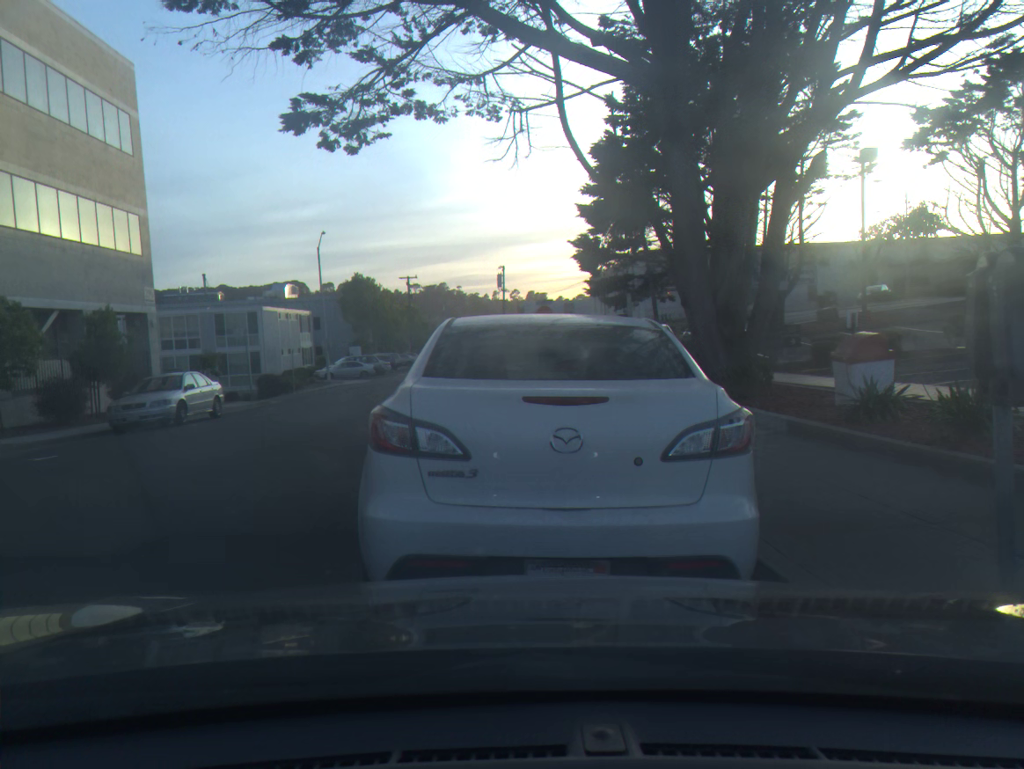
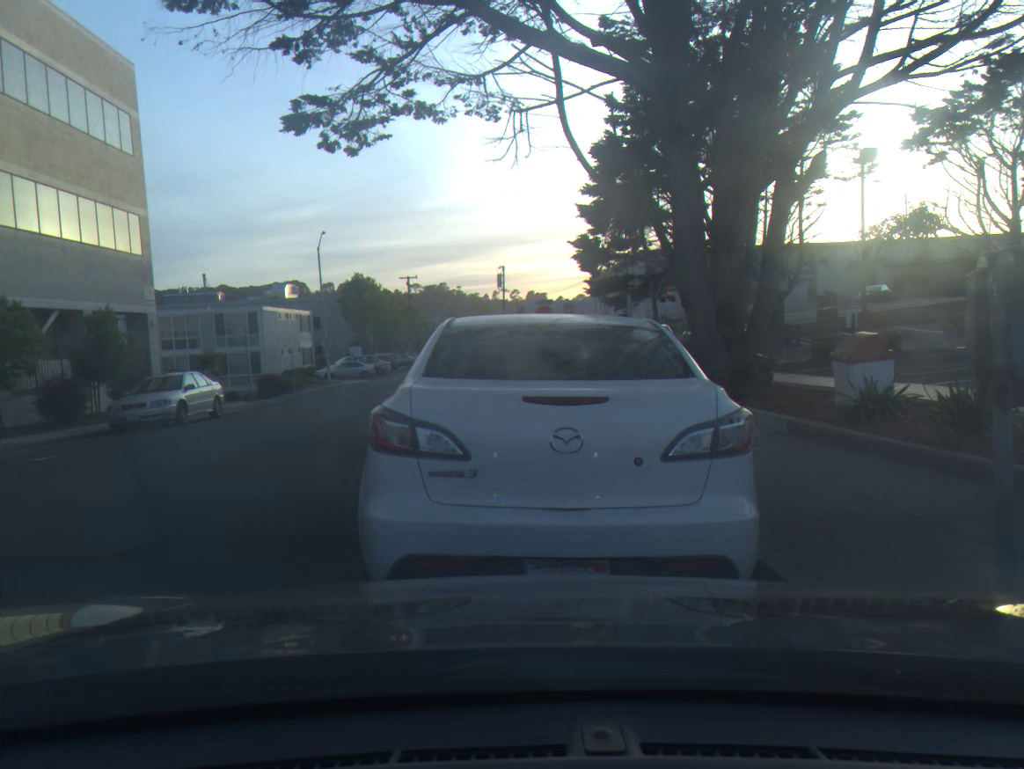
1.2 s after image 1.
(0.0, 0.0) m; 0°
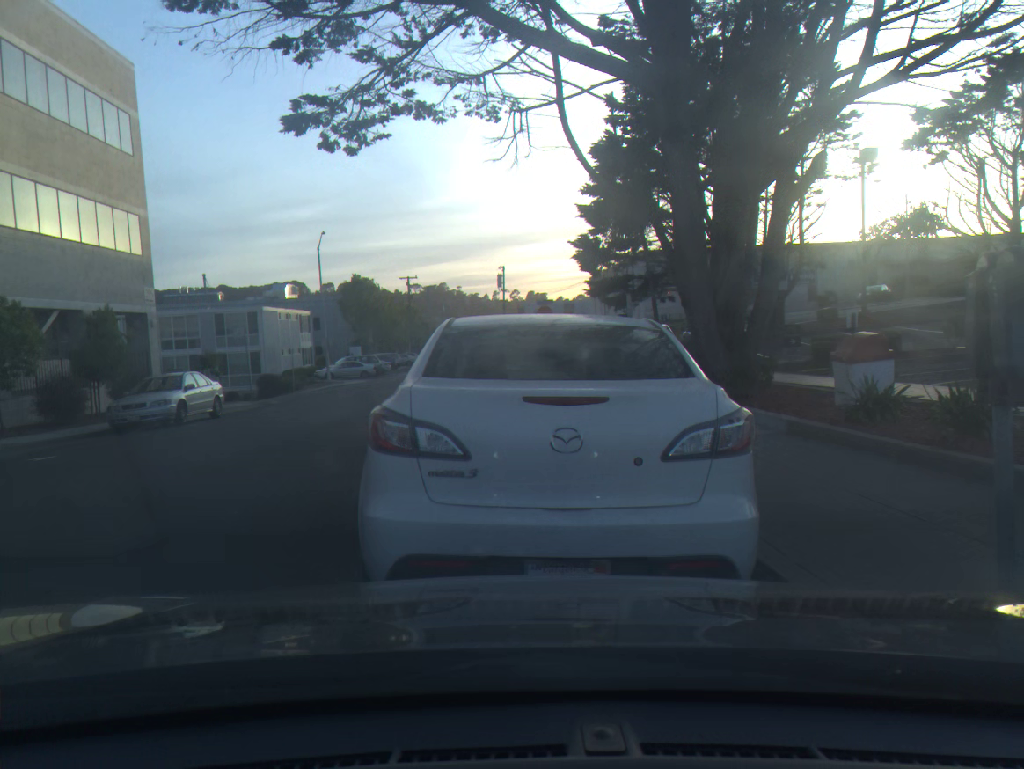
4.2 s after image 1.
(0.0, 0.0) m; 0°
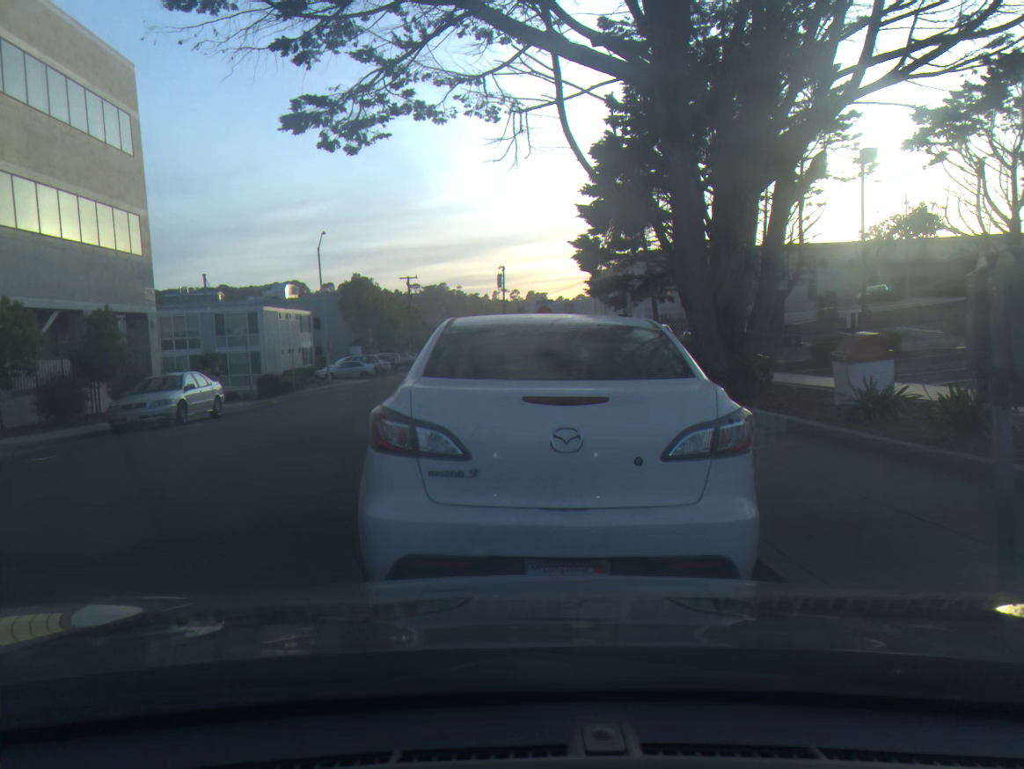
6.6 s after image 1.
(0.0, 0.0) m; 0°
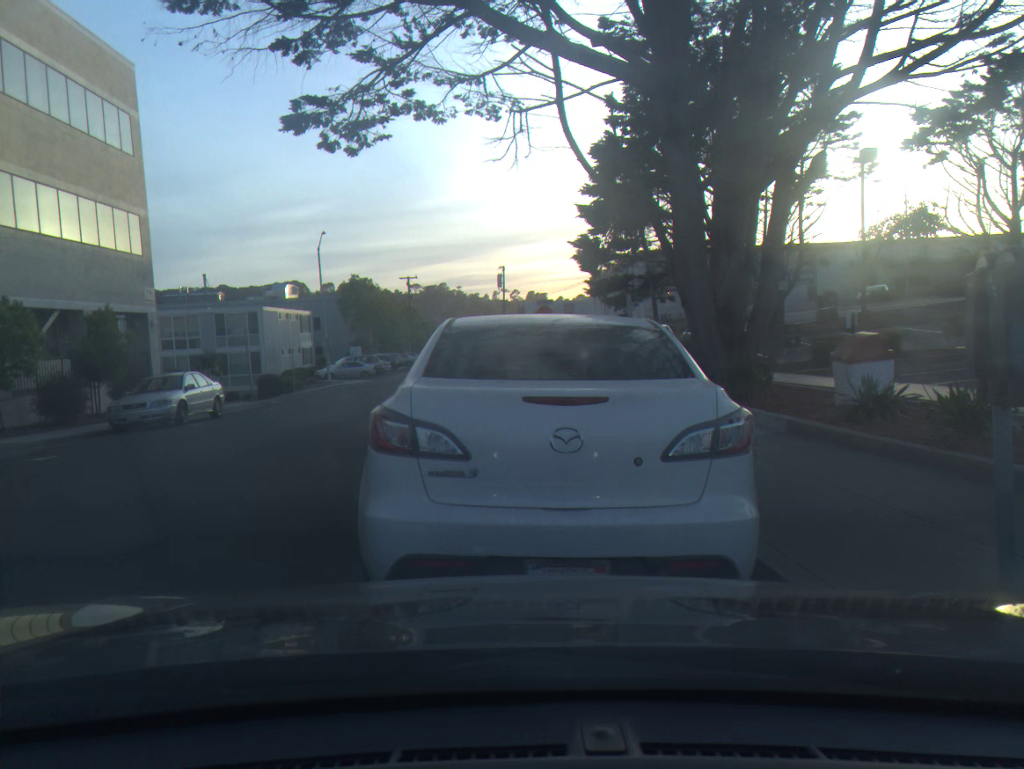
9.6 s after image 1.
(0.0, 0.0) m; 0°
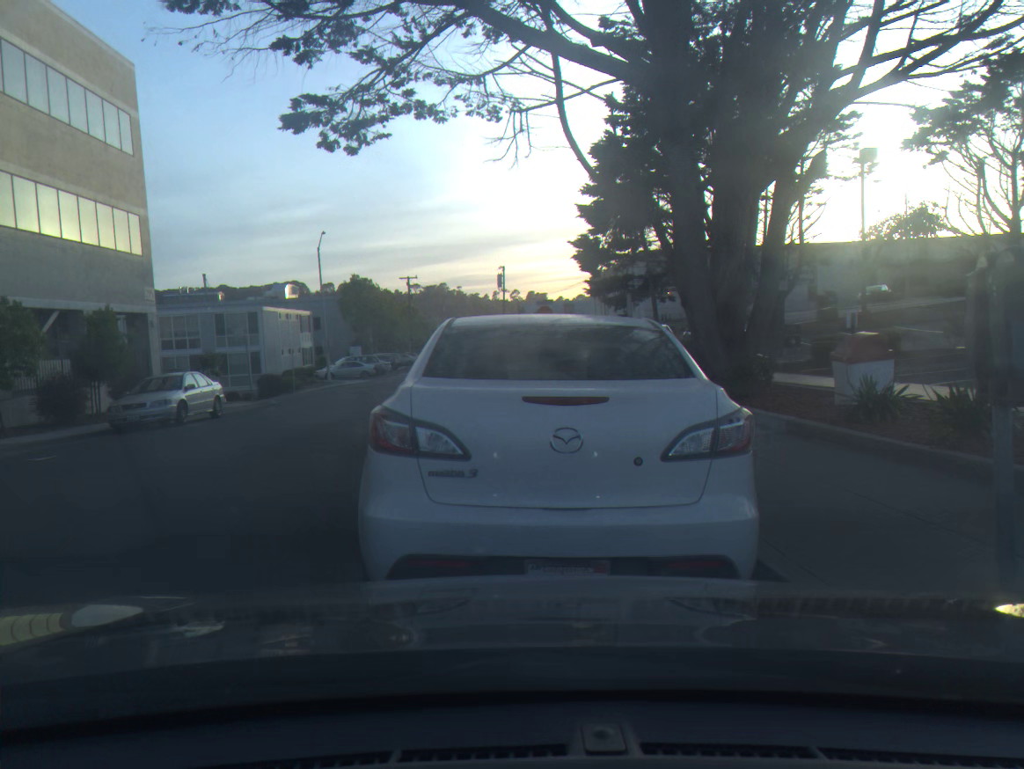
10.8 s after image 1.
(0.0, 0.0) m; 0°
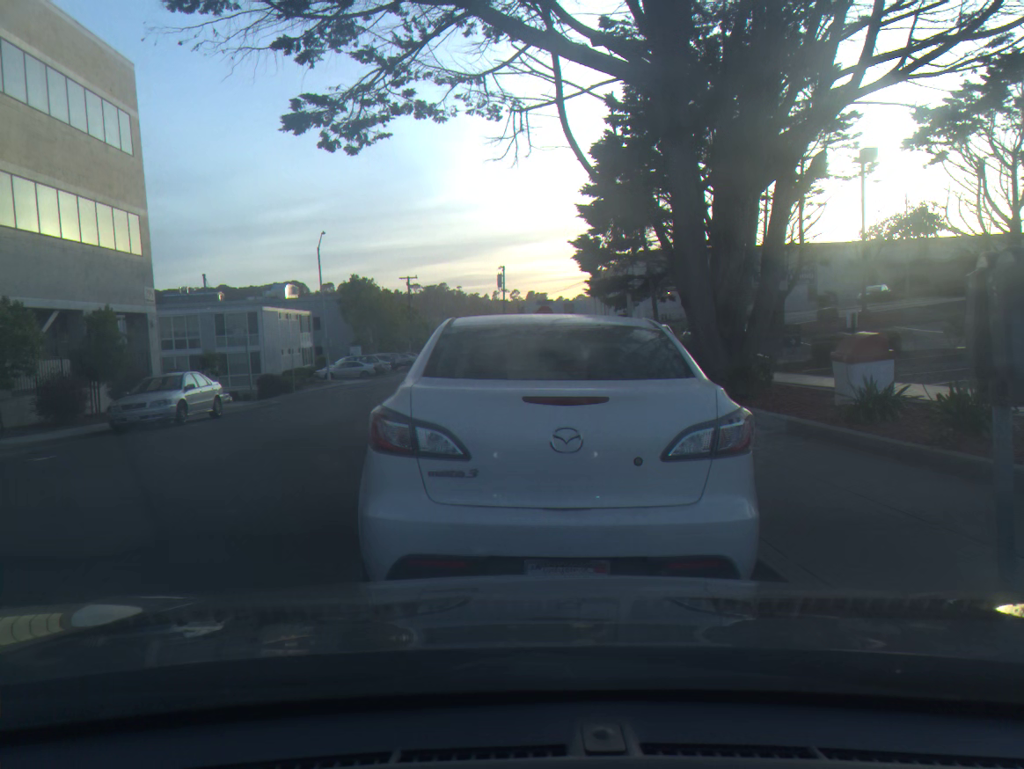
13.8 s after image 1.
(0.0, 0.0) m; 0°
